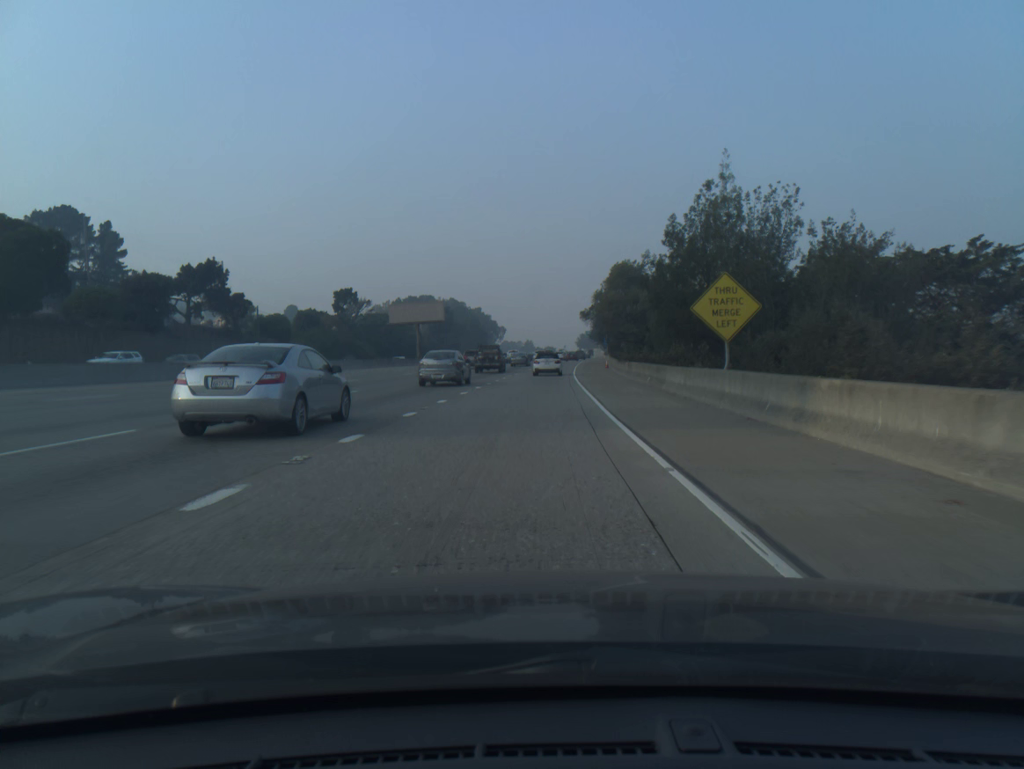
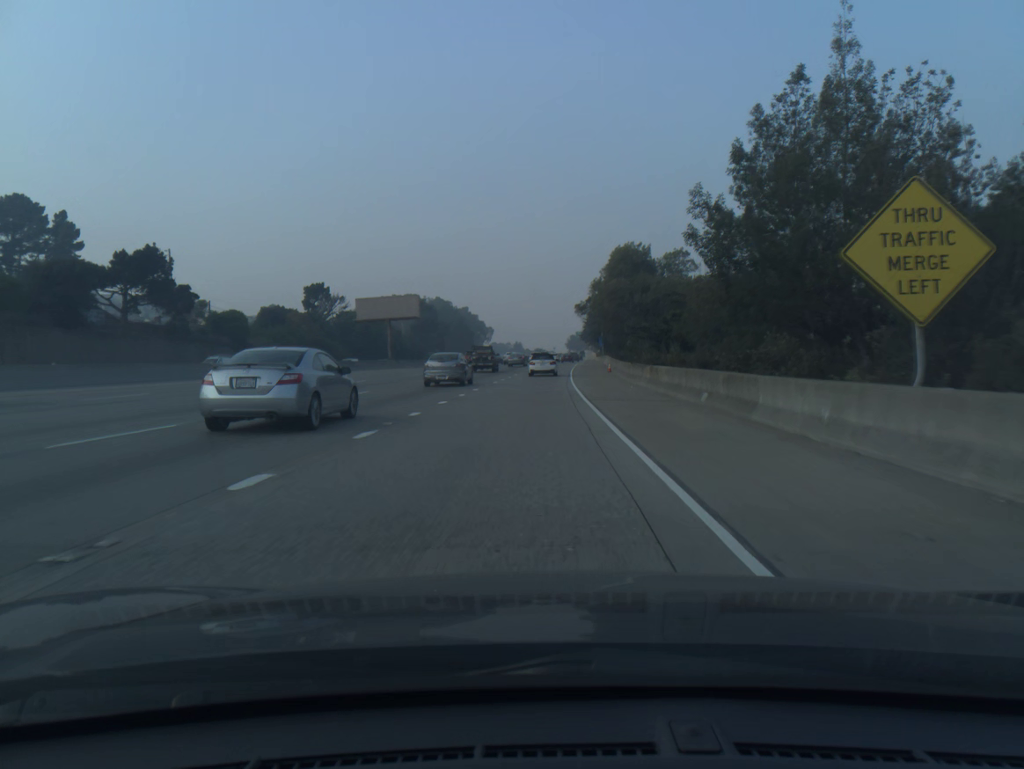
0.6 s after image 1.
(+0.1, +12.8) m; +1°
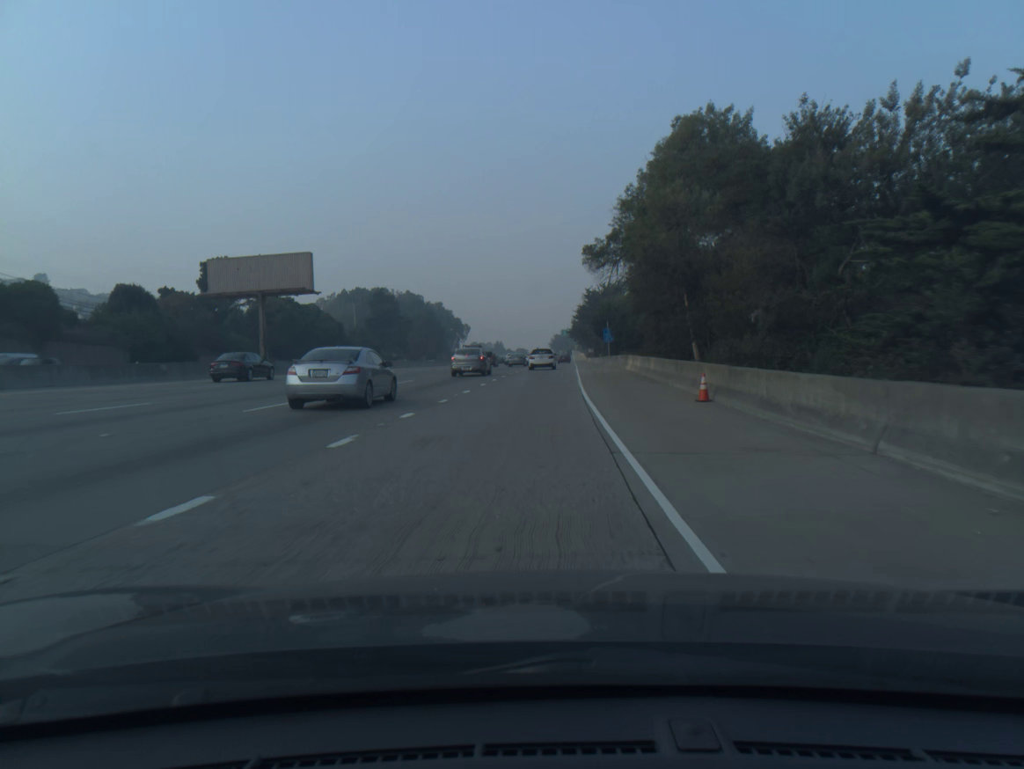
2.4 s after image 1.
(+0.6, +37.5) m; +2°
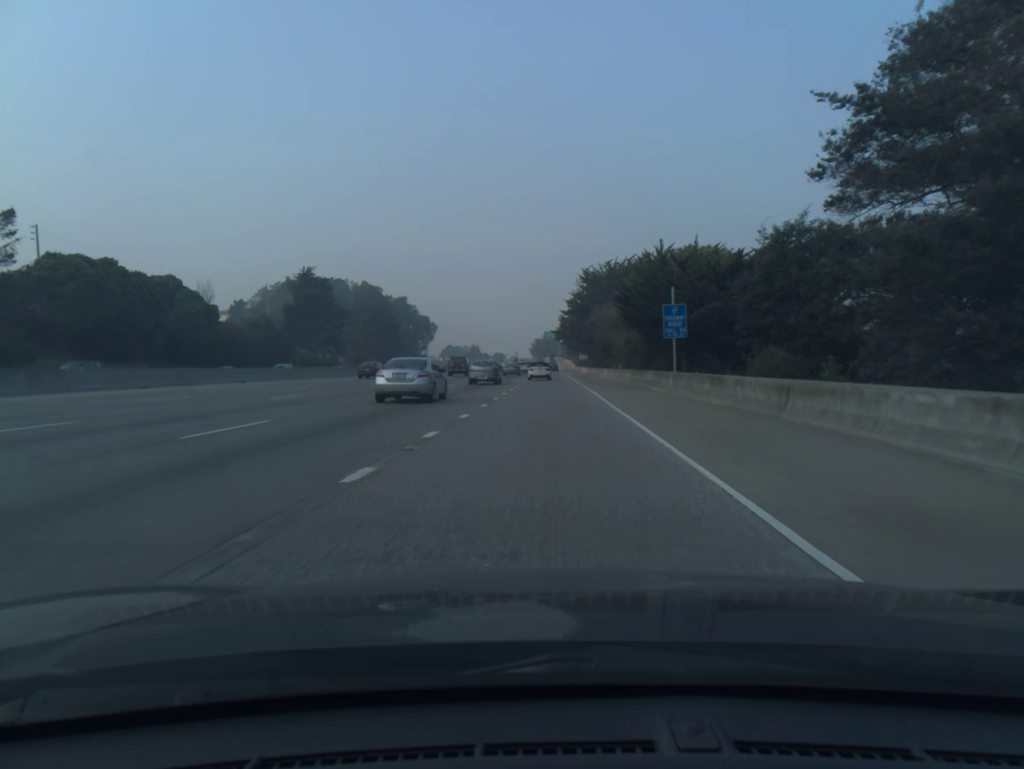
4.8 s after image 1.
(+0.5, +48.4) m; +1°
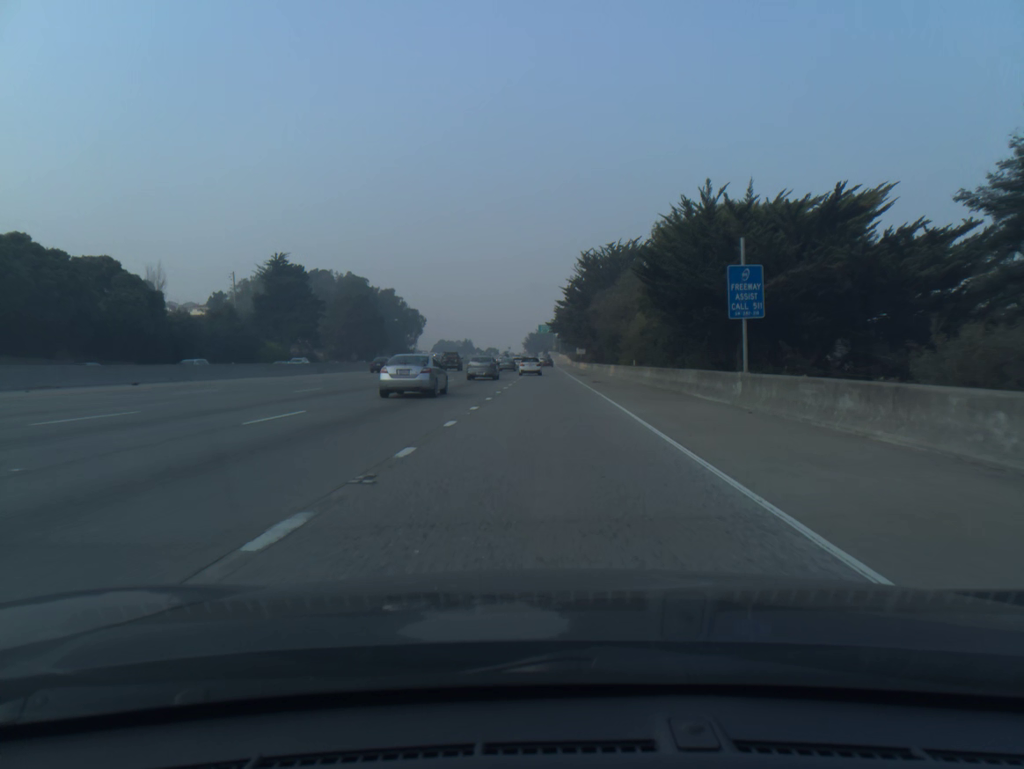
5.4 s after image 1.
(0.0, +12.0) m; 0°
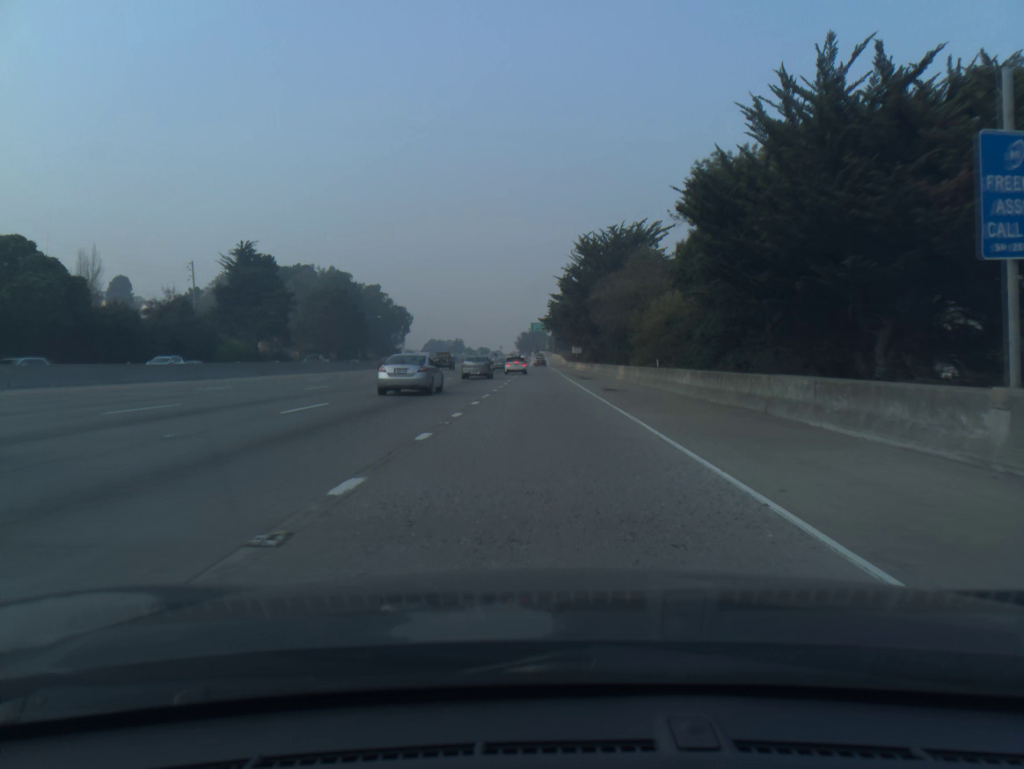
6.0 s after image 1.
(+0.1, +12.0) m; +1°
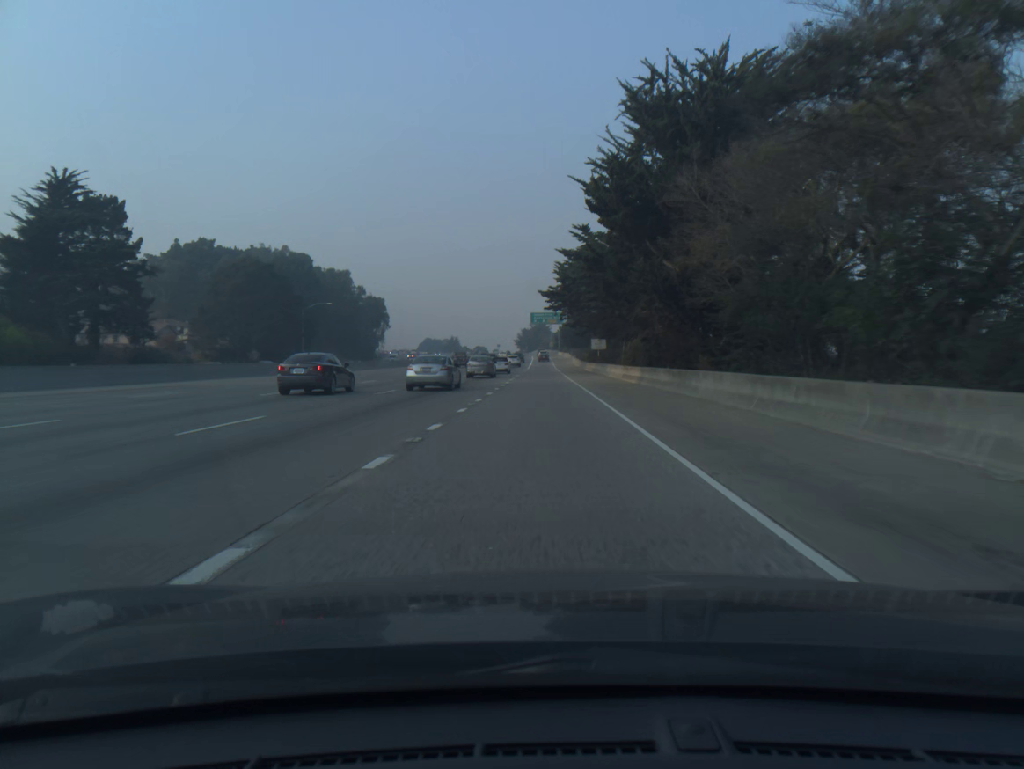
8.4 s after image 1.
(+0.1, +48.5) m; 0°
